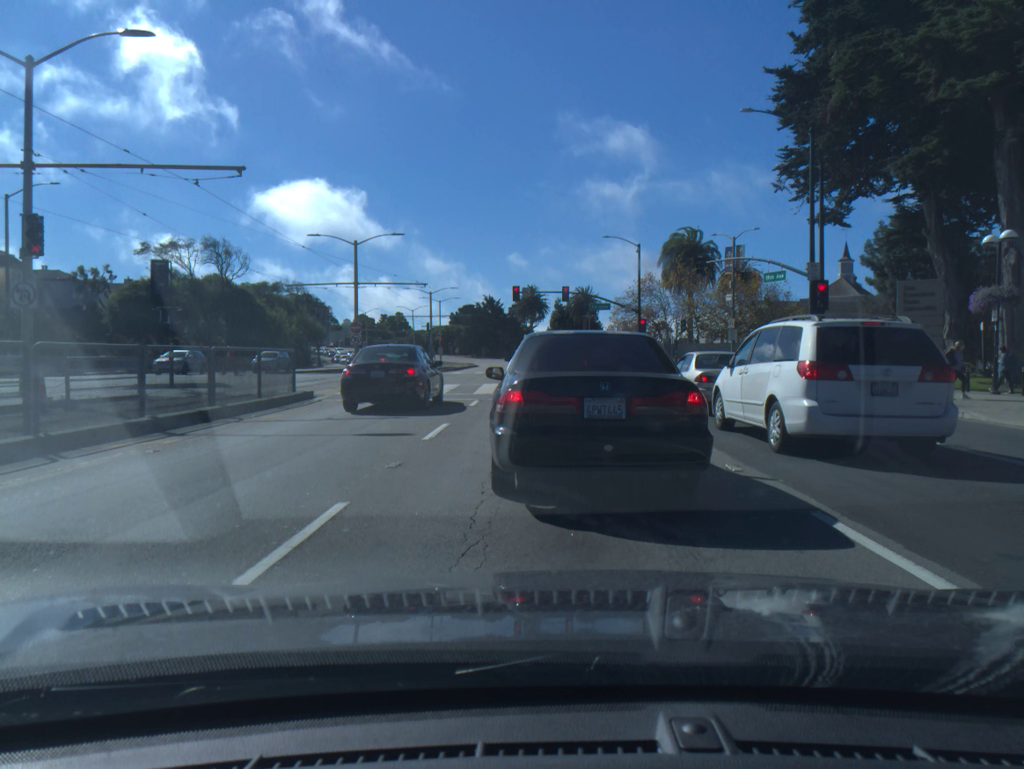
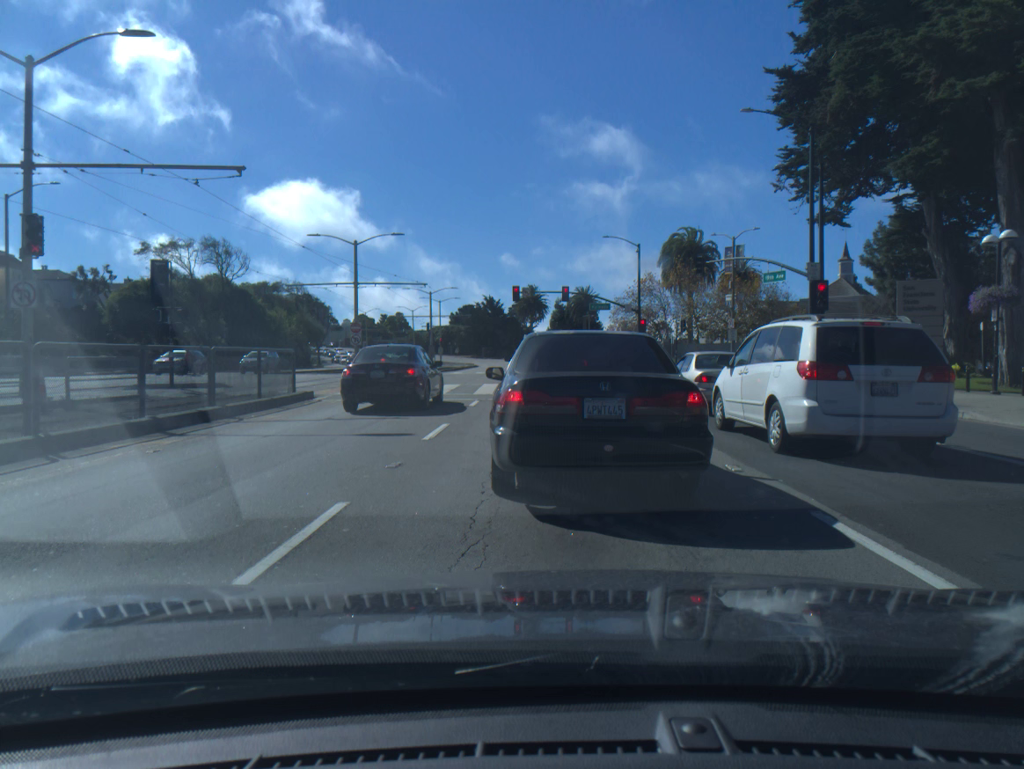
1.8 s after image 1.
(0.0, 0.0) m; 0°
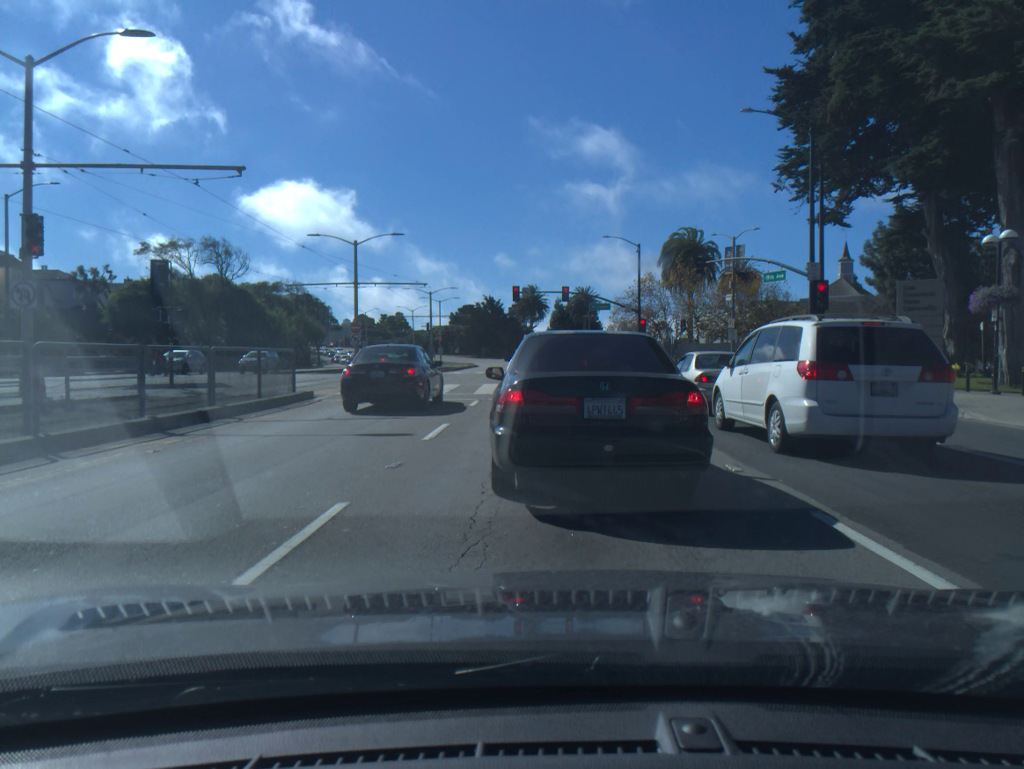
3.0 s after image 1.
(0.0, 0.0) m; 0°
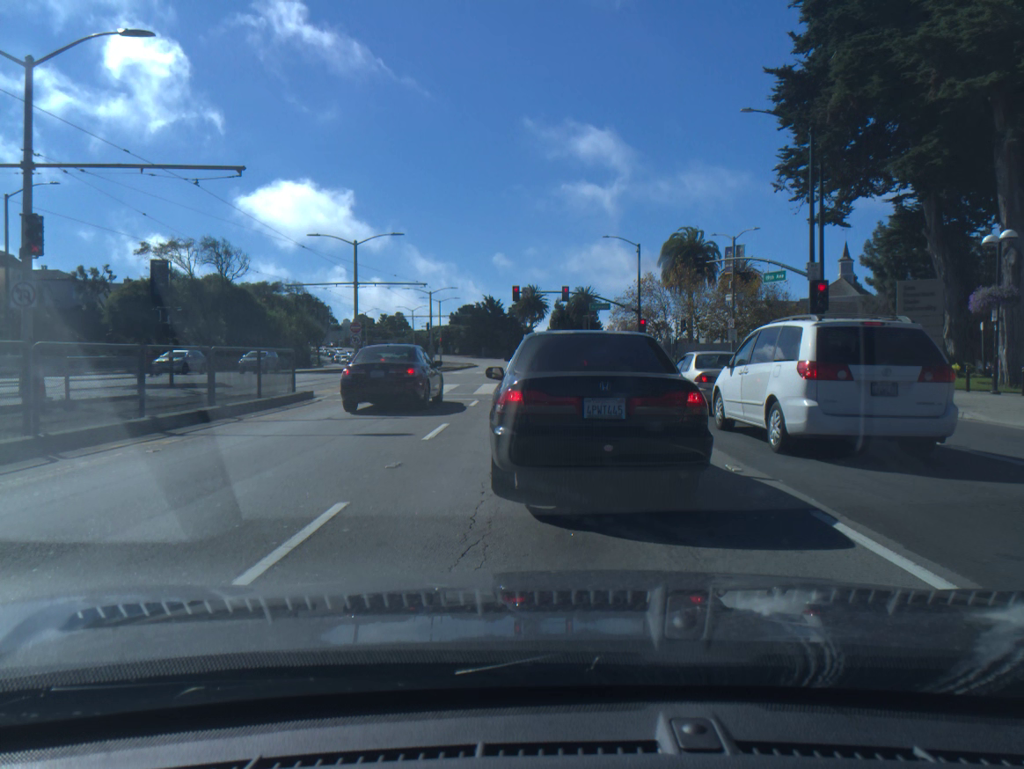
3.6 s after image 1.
(0.0, 0.0) m; 0°
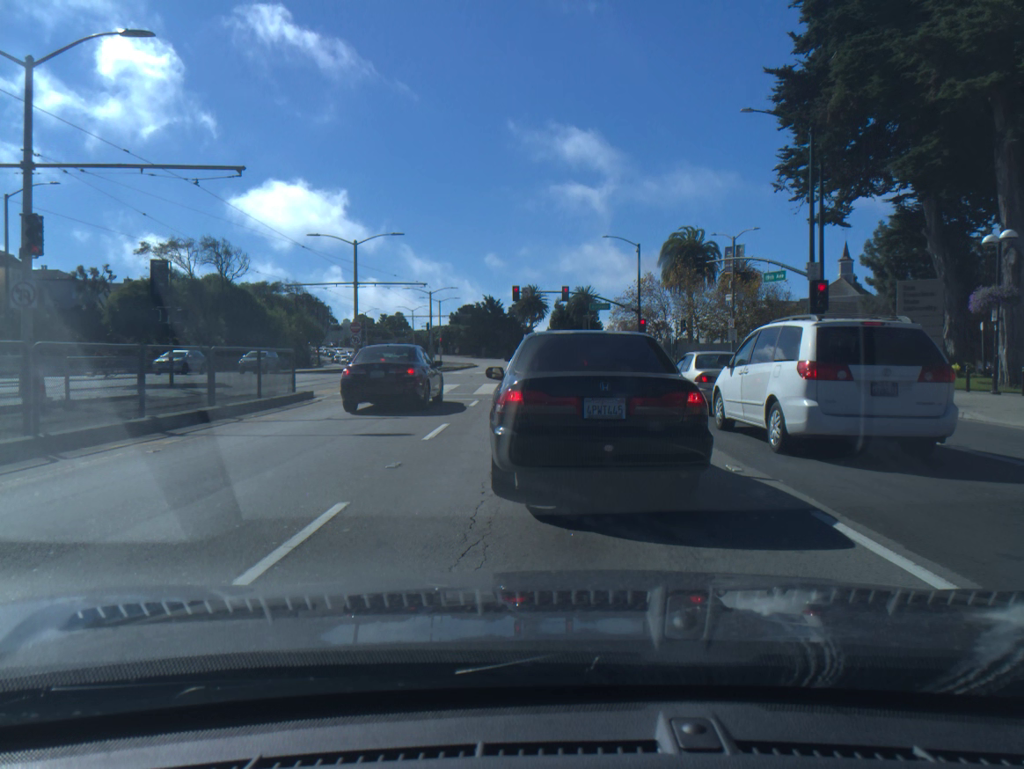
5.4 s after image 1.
(0.0, 0.0) m; 0°
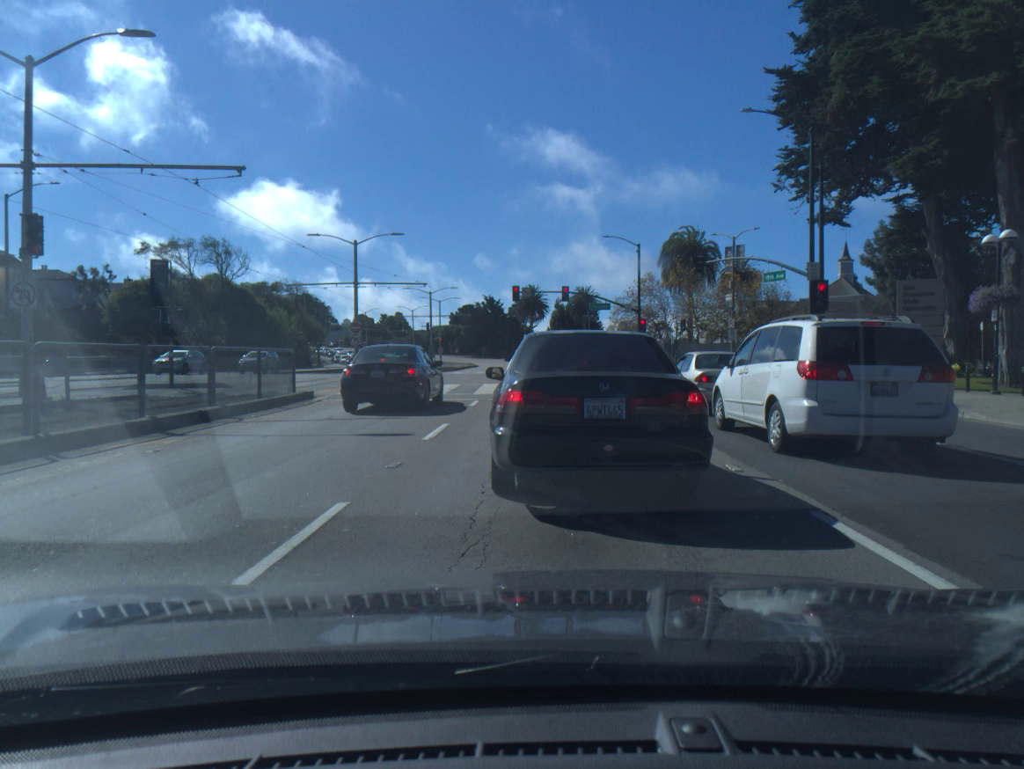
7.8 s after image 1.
(0.0, 0.0) m; 0°
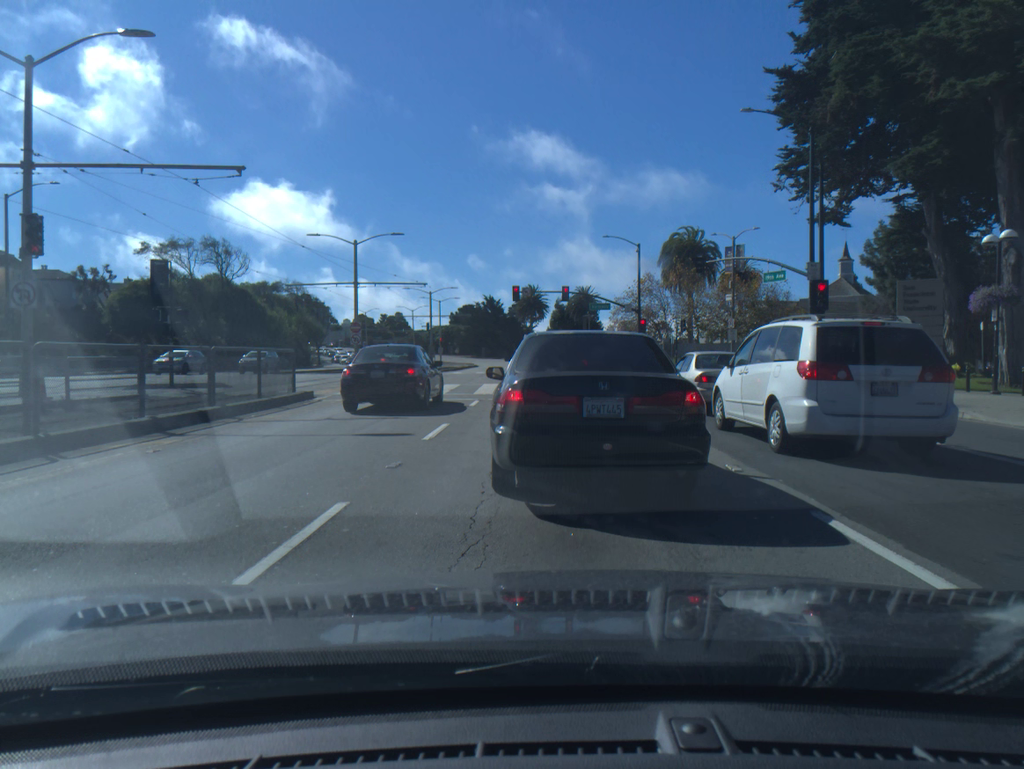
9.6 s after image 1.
(0.0, 0.0) m; 0°
